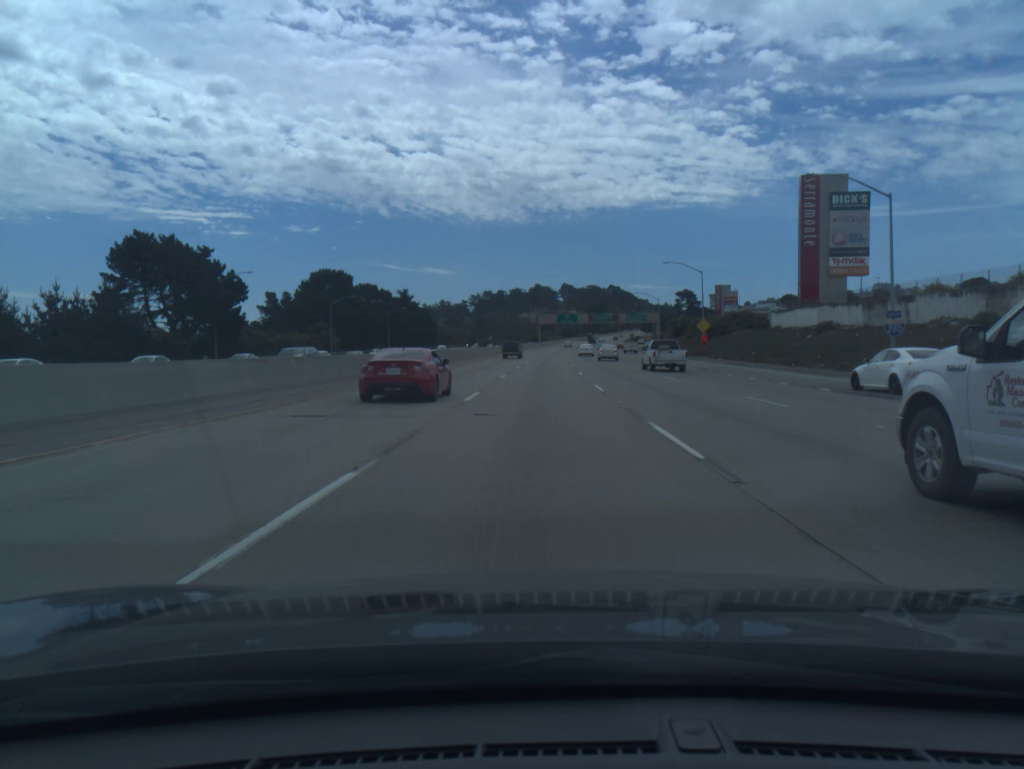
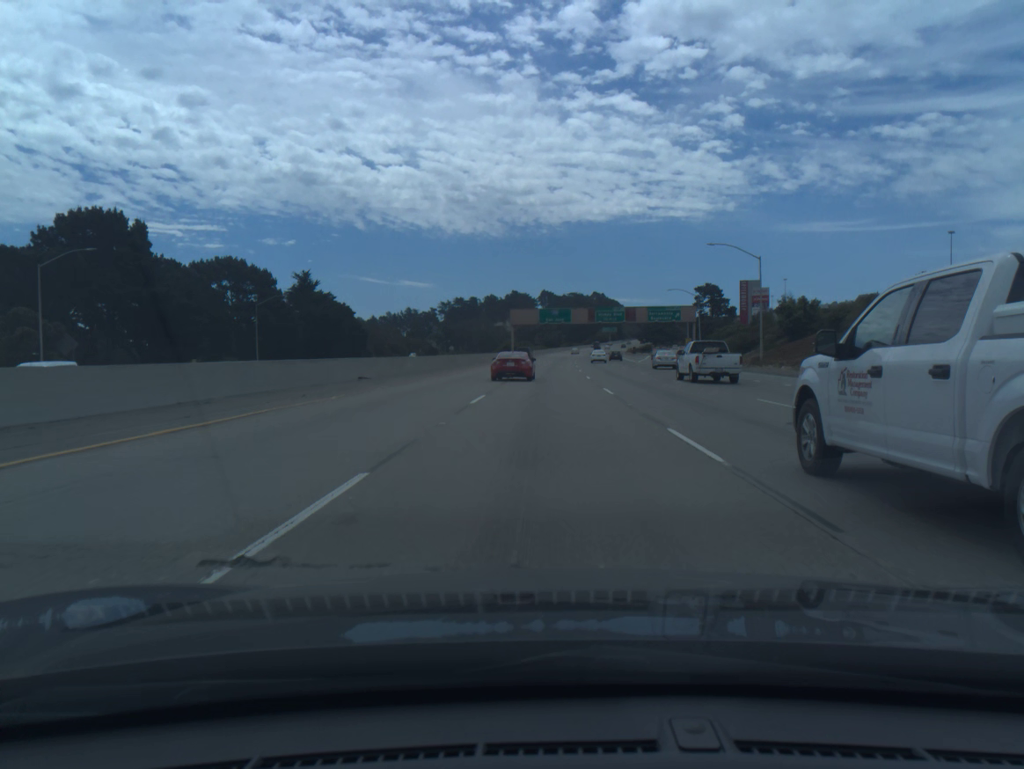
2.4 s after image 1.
(+0.8, +73.6) m; +2°
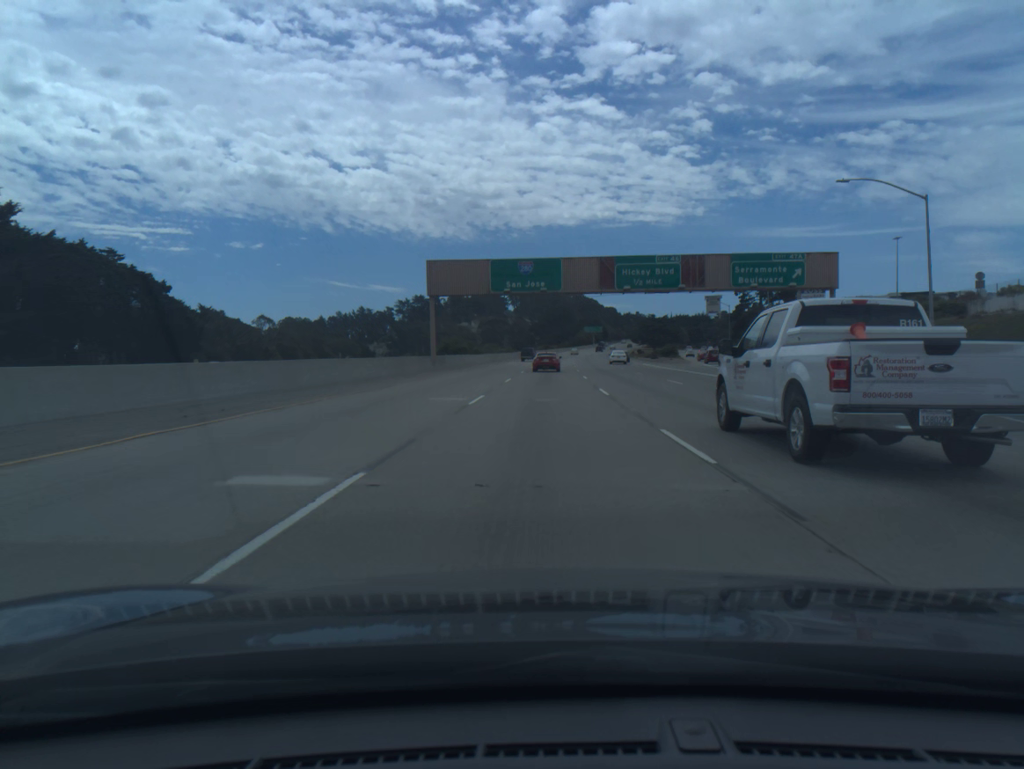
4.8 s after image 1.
(+1.5, +73.0) m; +2°
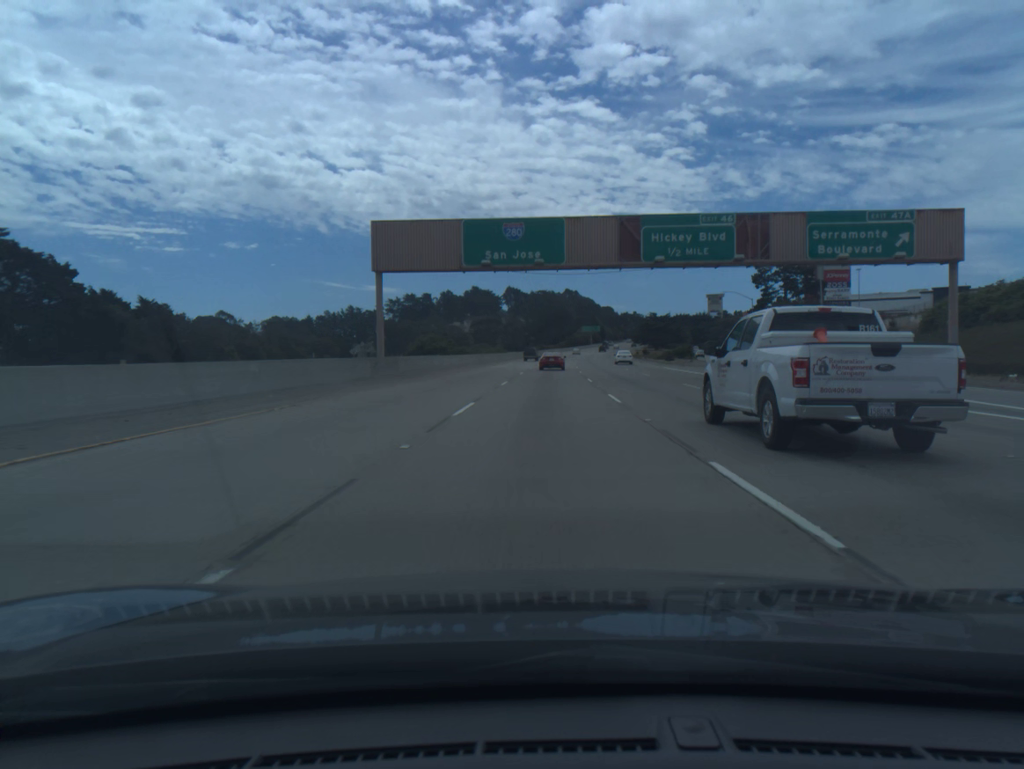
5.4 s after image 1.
(+0.1, +18.2) m; 0°
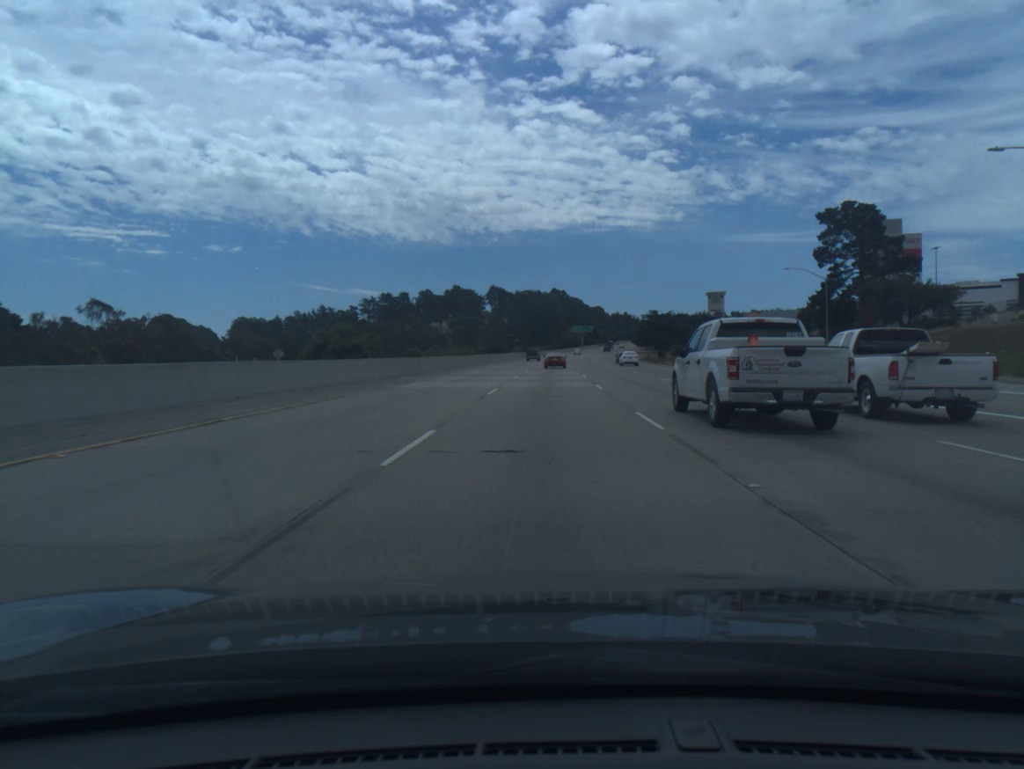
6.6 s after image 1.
(+0.3, +36.4) m; +1°
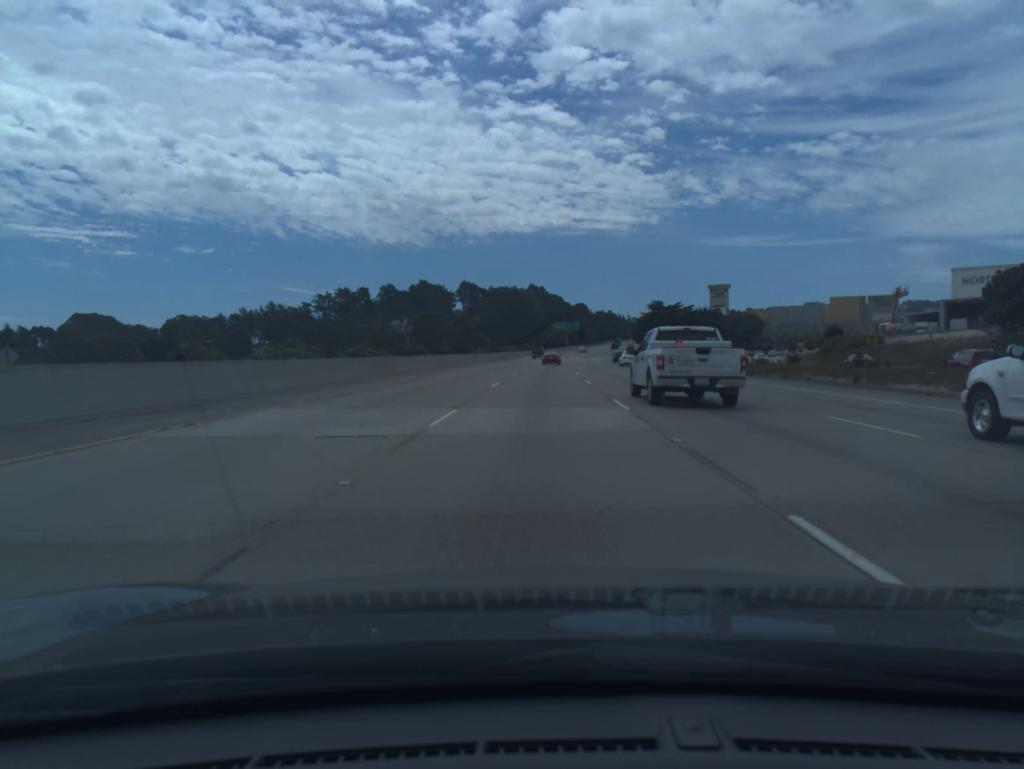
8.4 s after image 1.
(+0.8, +54.5) m; +2°
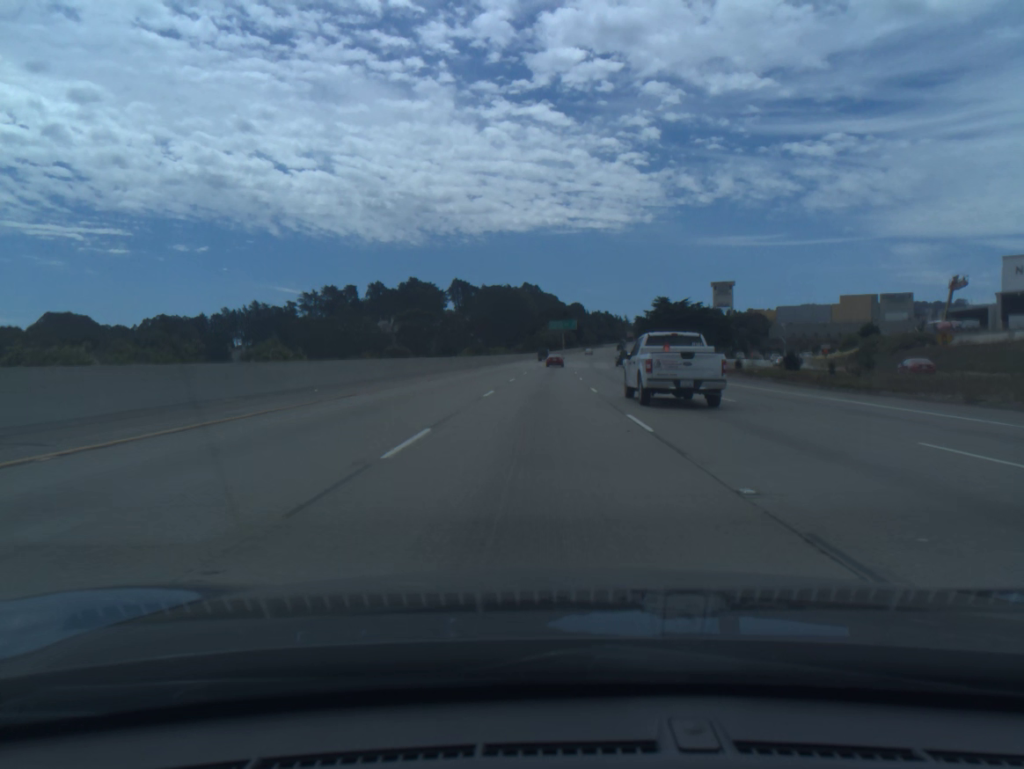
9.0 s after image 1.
(+0.1, +18.2) m; 0°
